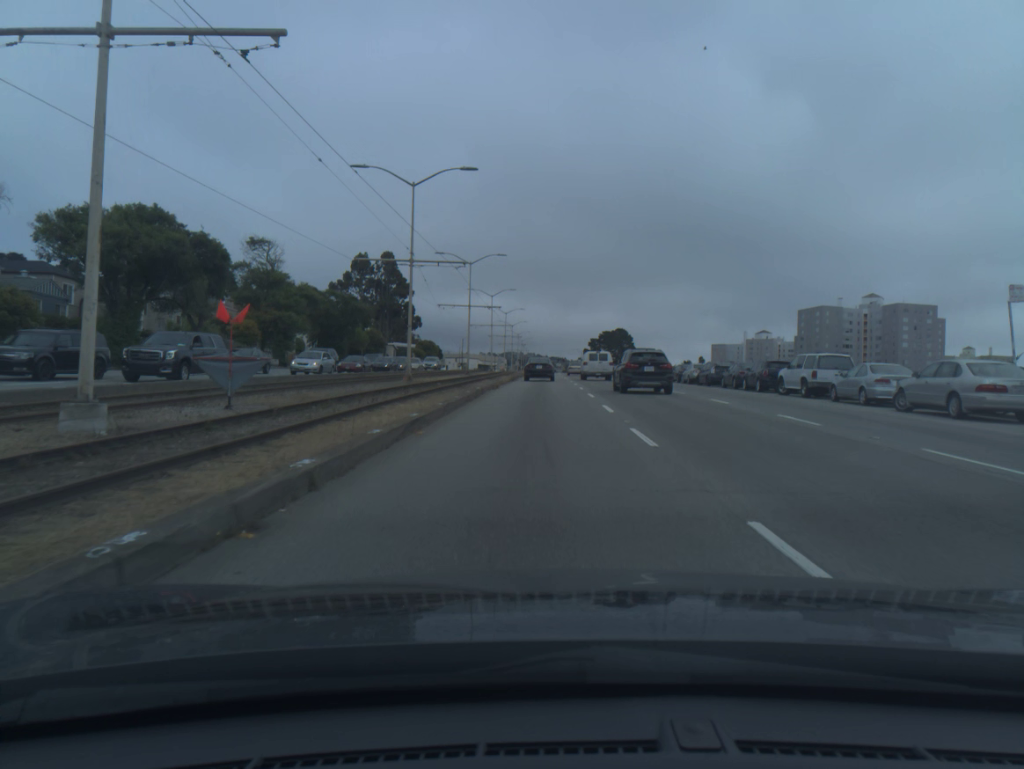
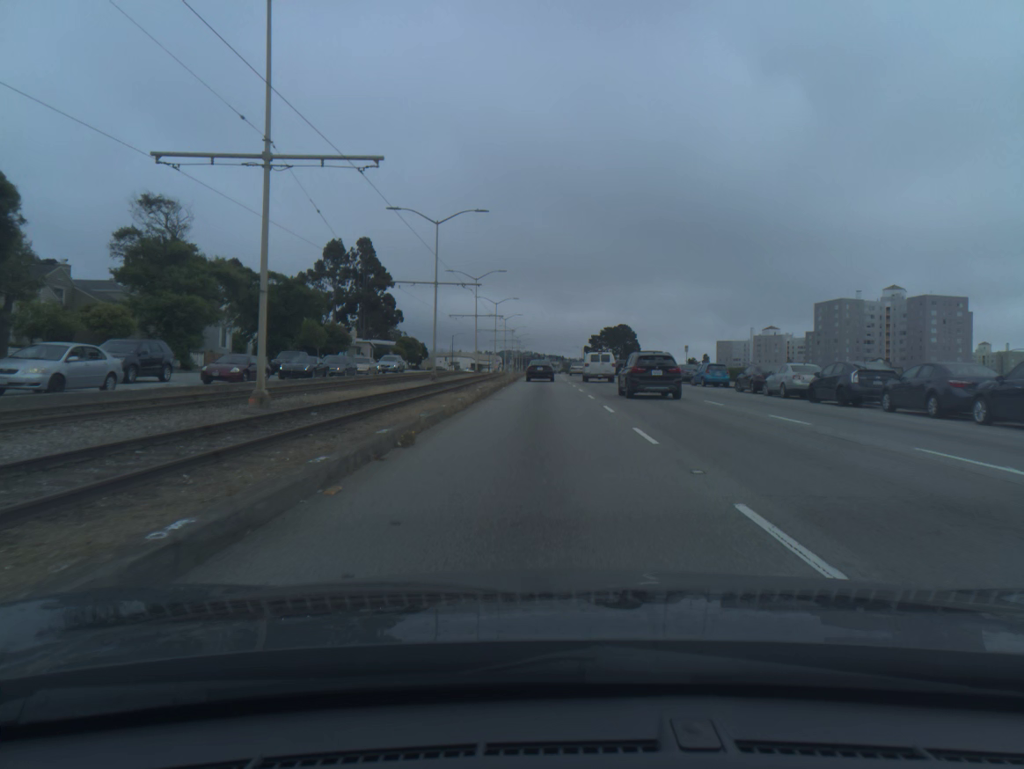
(0.0, +21.0) m; 0°
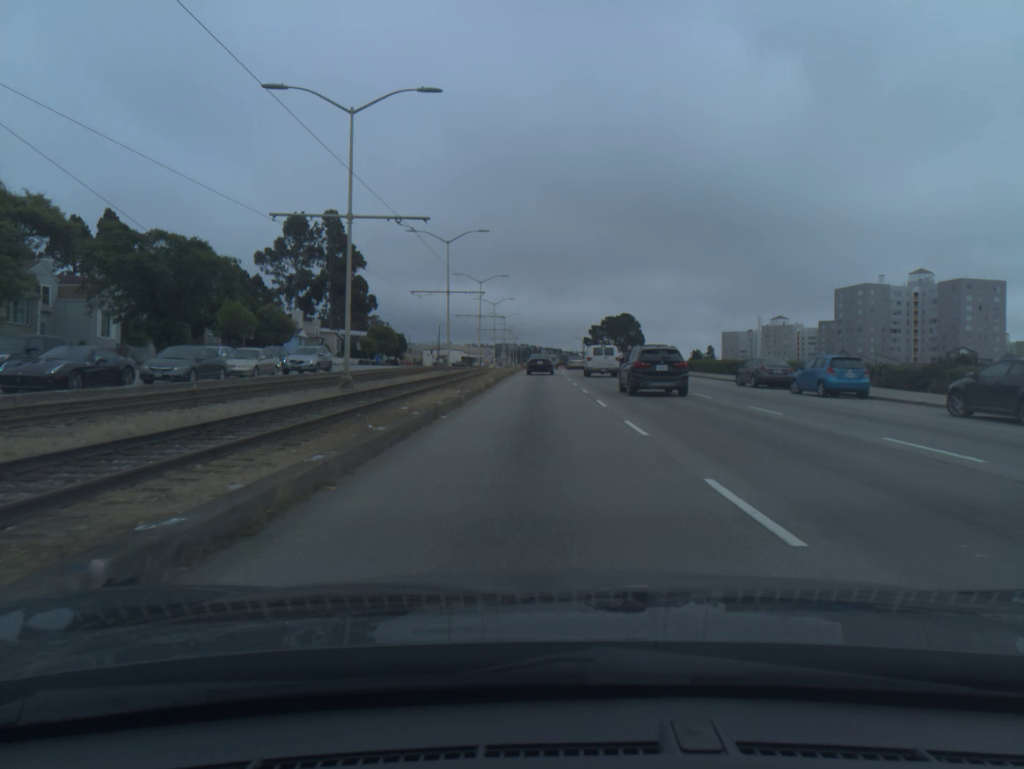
(+0.1, +21.3) m; 0°
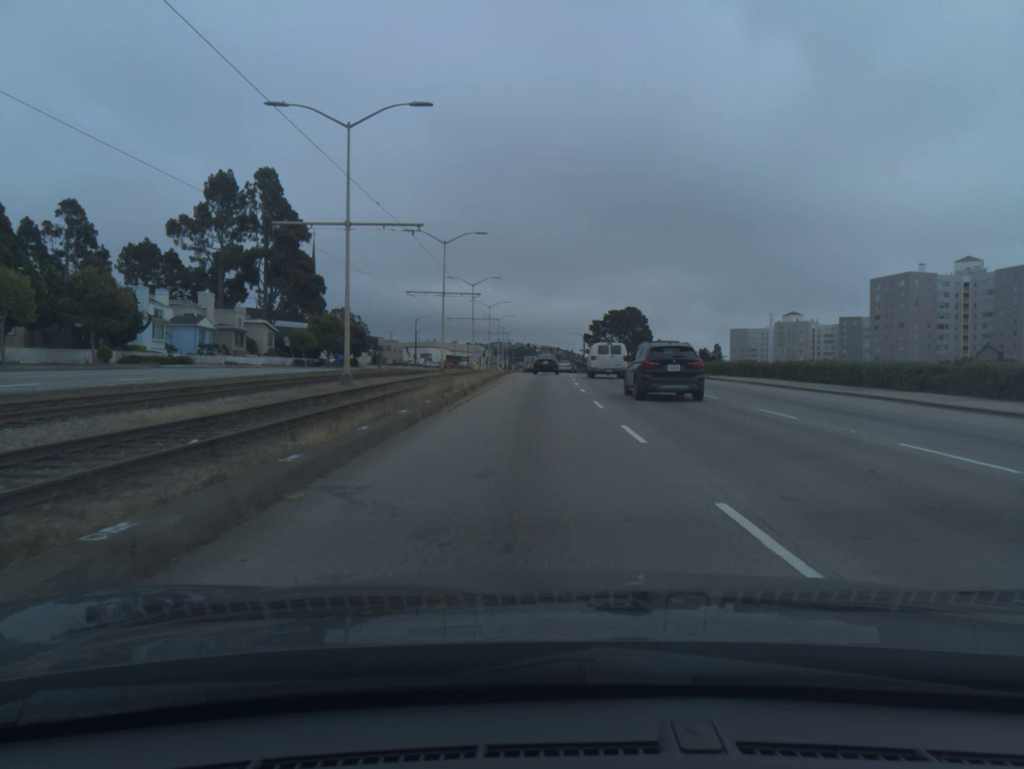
(0.0, +30.8) m; 0°
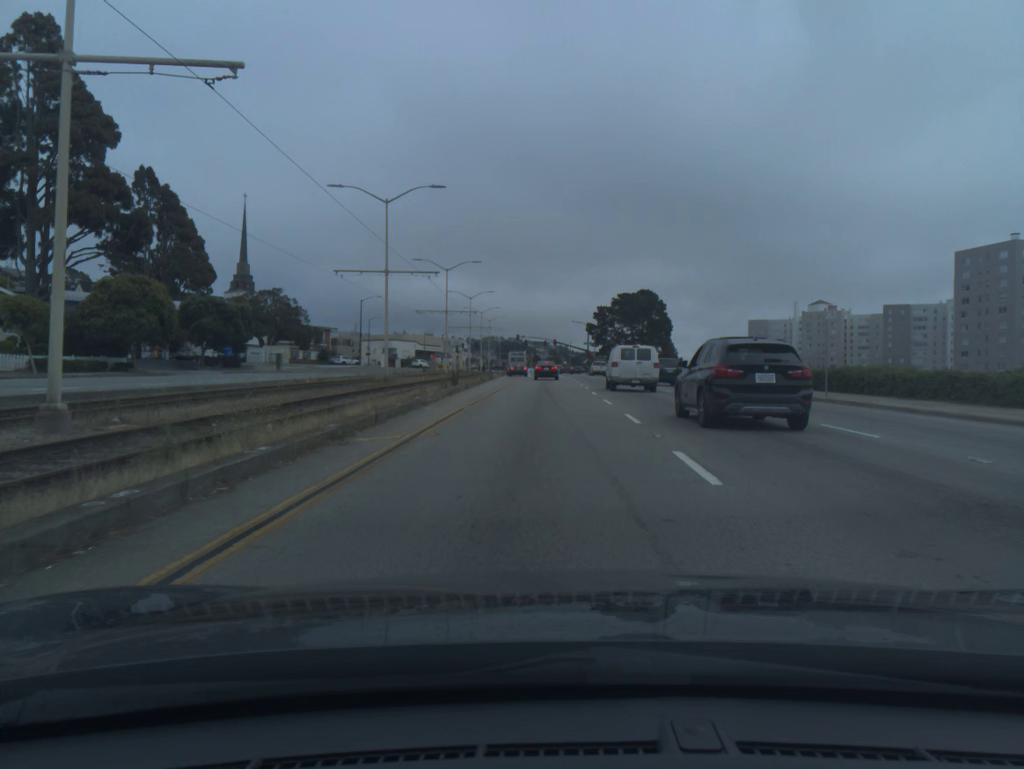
(+0.2, +47.6) m; 0°
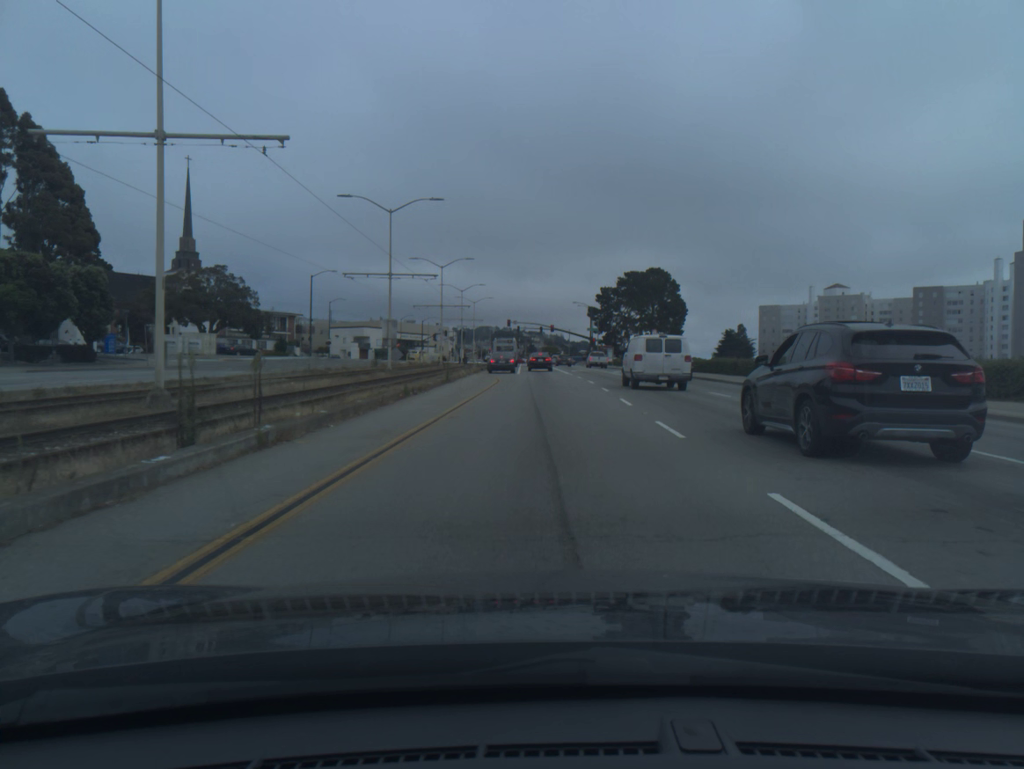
(+0.1, +25.6) m; 0°
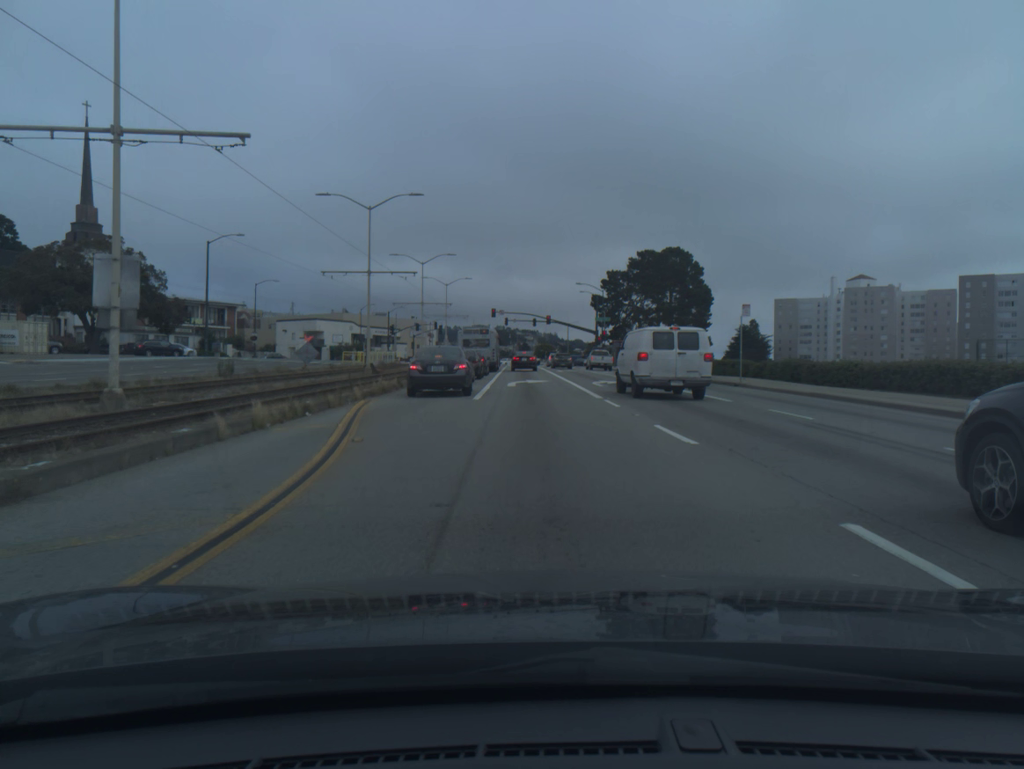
(0.0, +31.0) m; 0°
